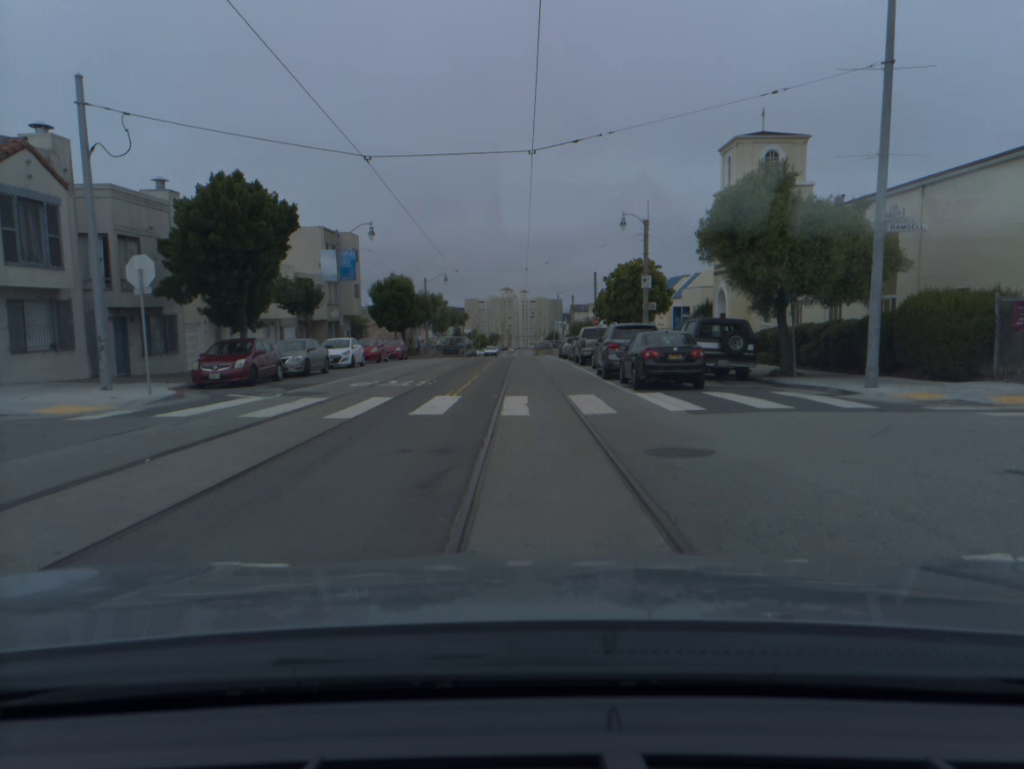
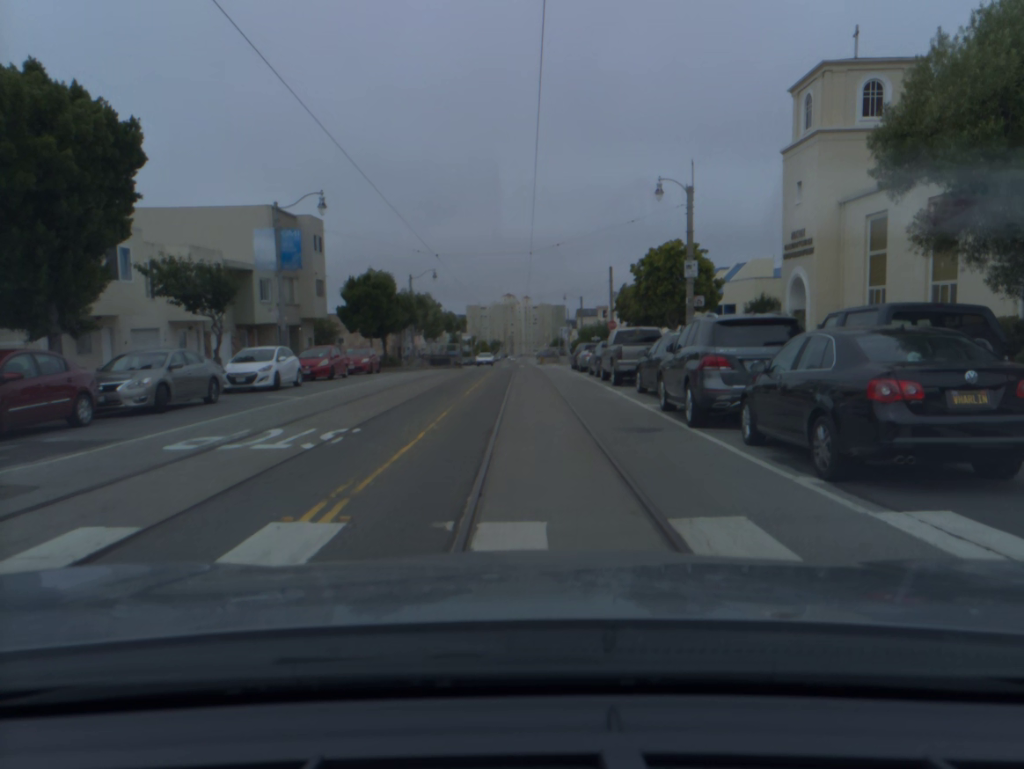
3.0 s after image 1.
(0.0, +12.2) m; 0°
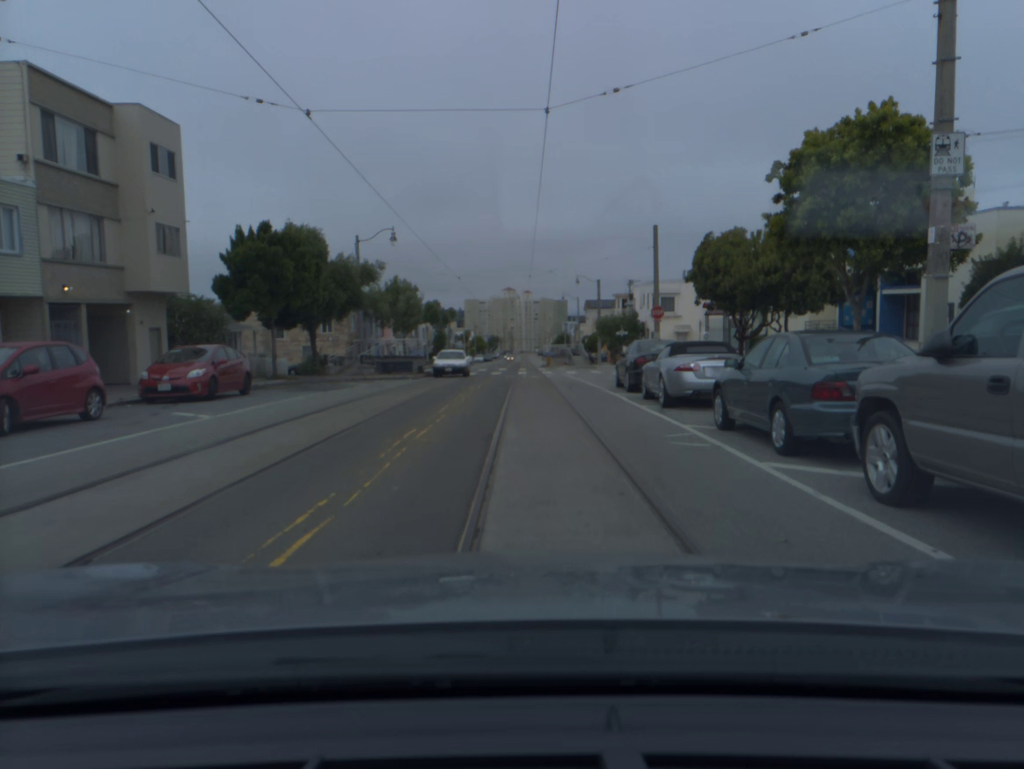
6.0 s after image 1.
(-0.1, +21.4) m; 0°
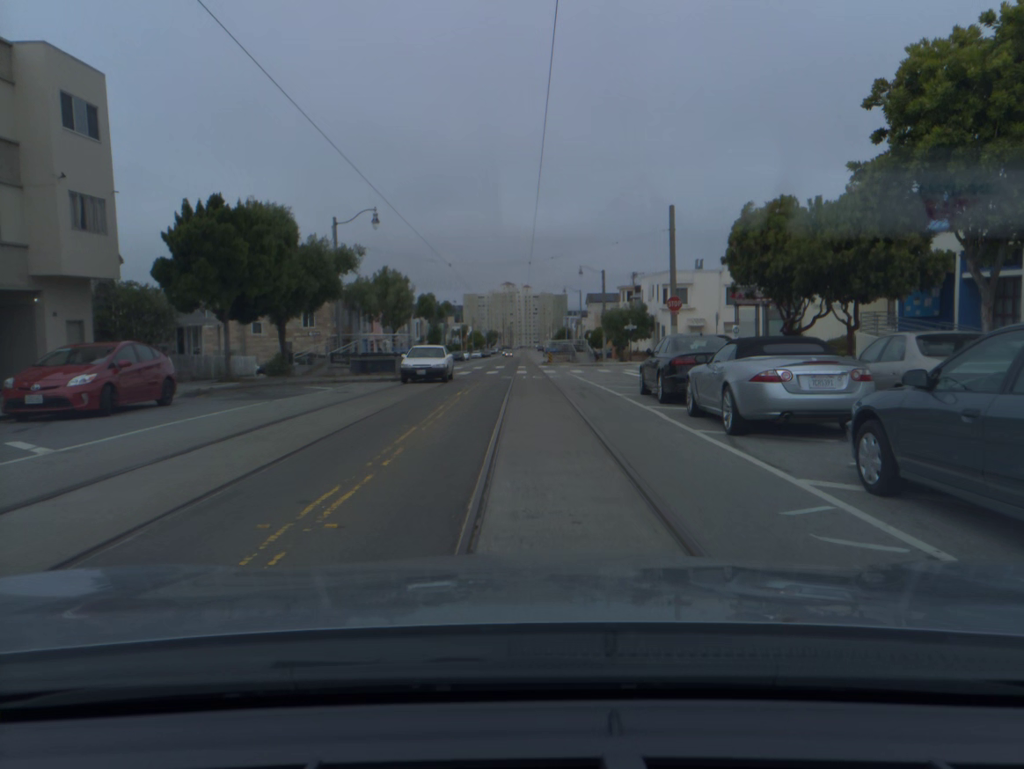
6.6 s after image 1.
(0.0, +5.0) m; 0°
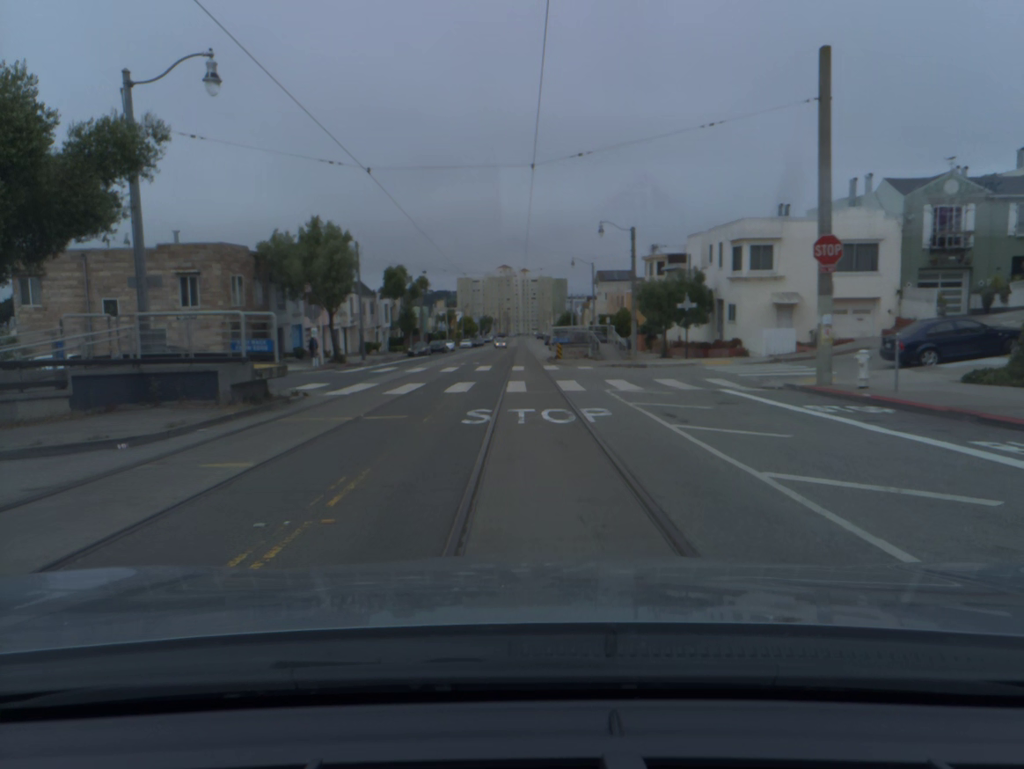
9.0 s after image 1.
(+0.1, +20.1) m; 0°
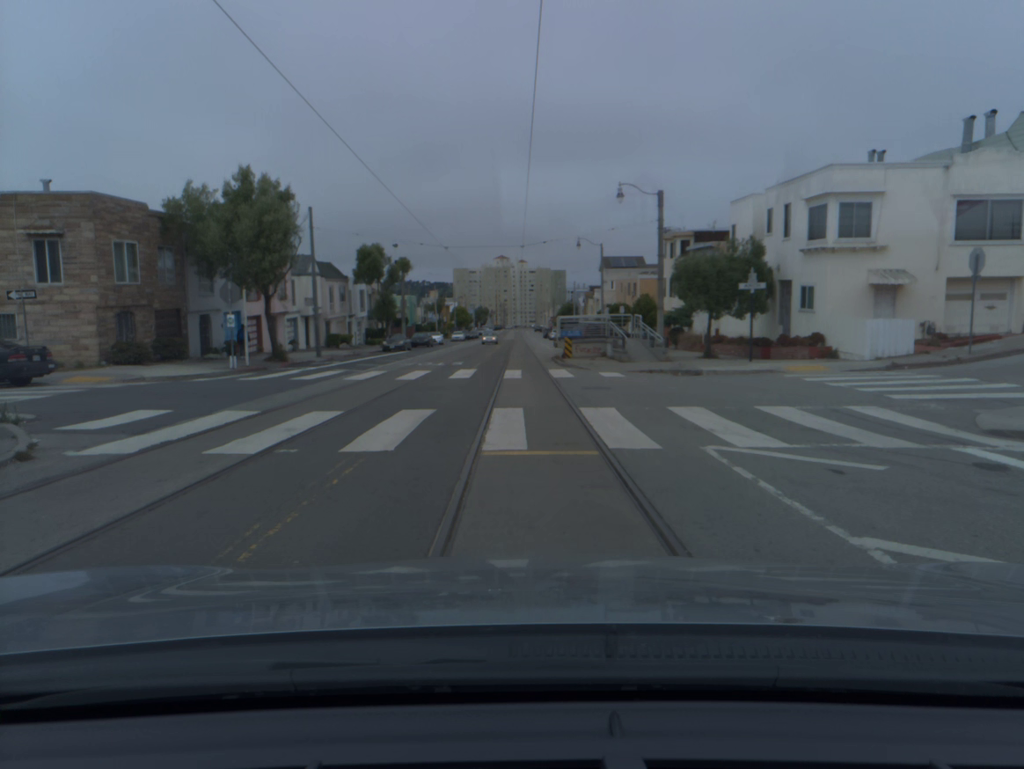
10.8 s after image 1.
(0.0, +11.4) m; 0°
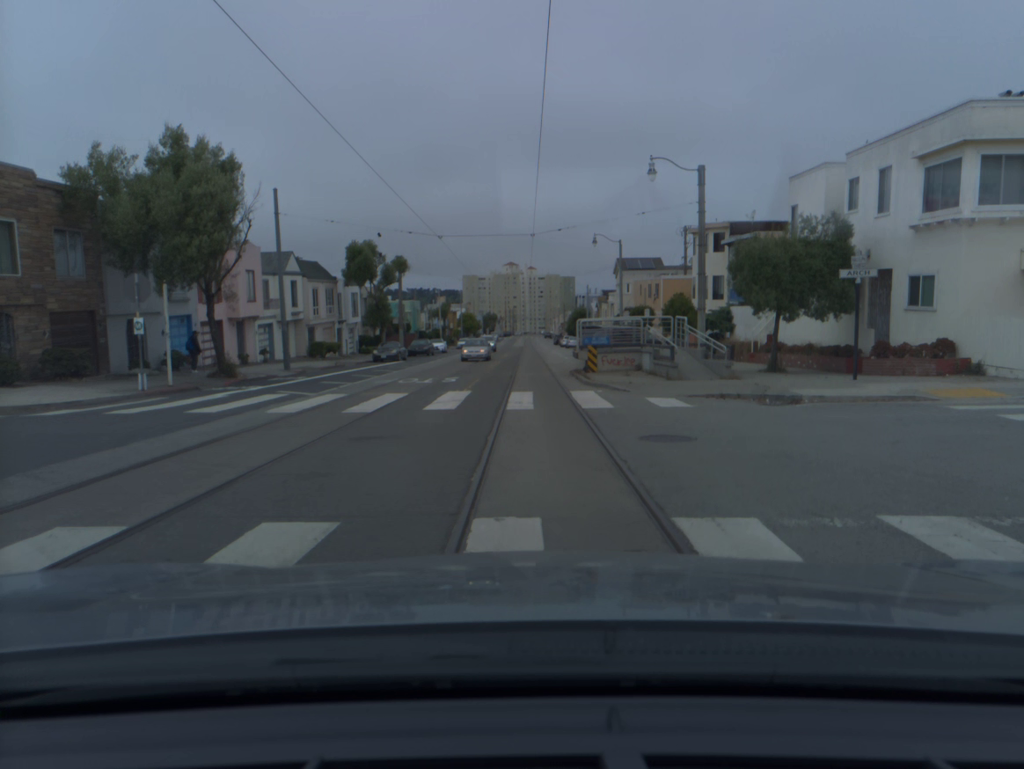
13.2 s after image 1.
(0.0, +8.1) m; -1°
